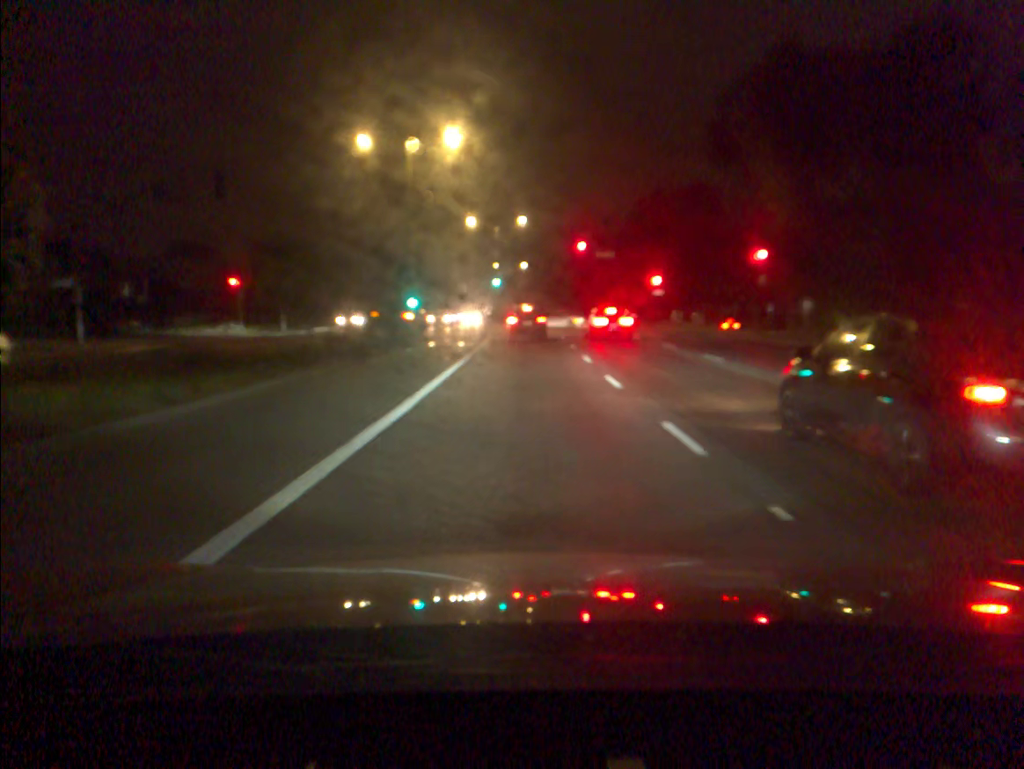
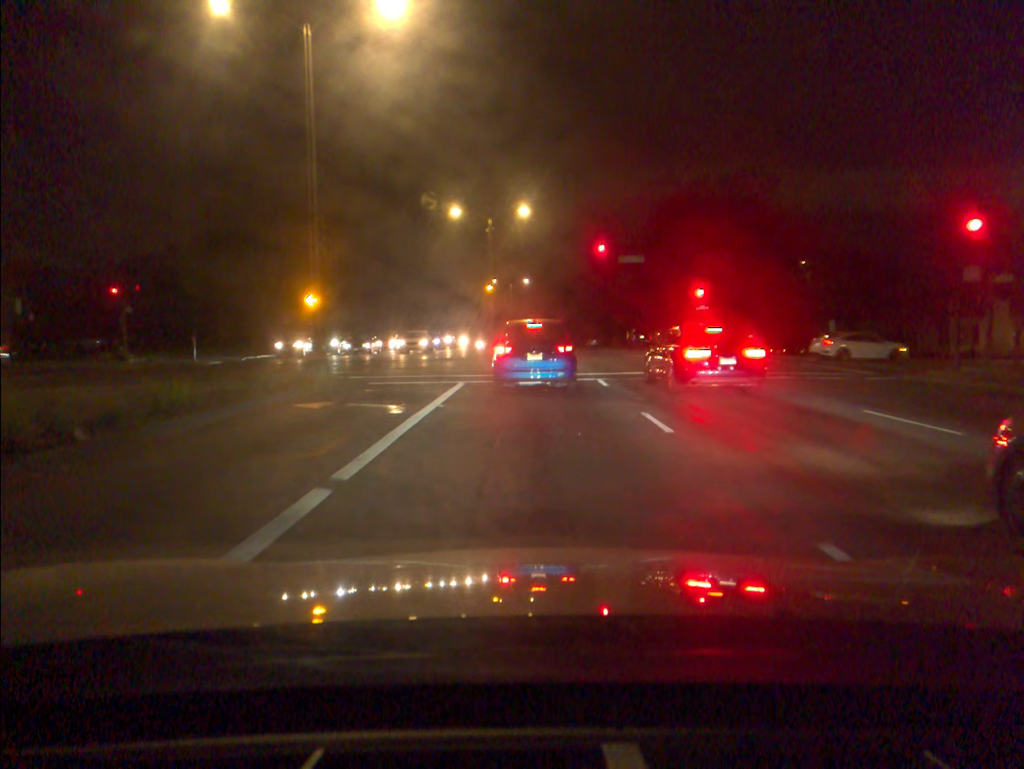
(-0.1, +20.0) m; 0°
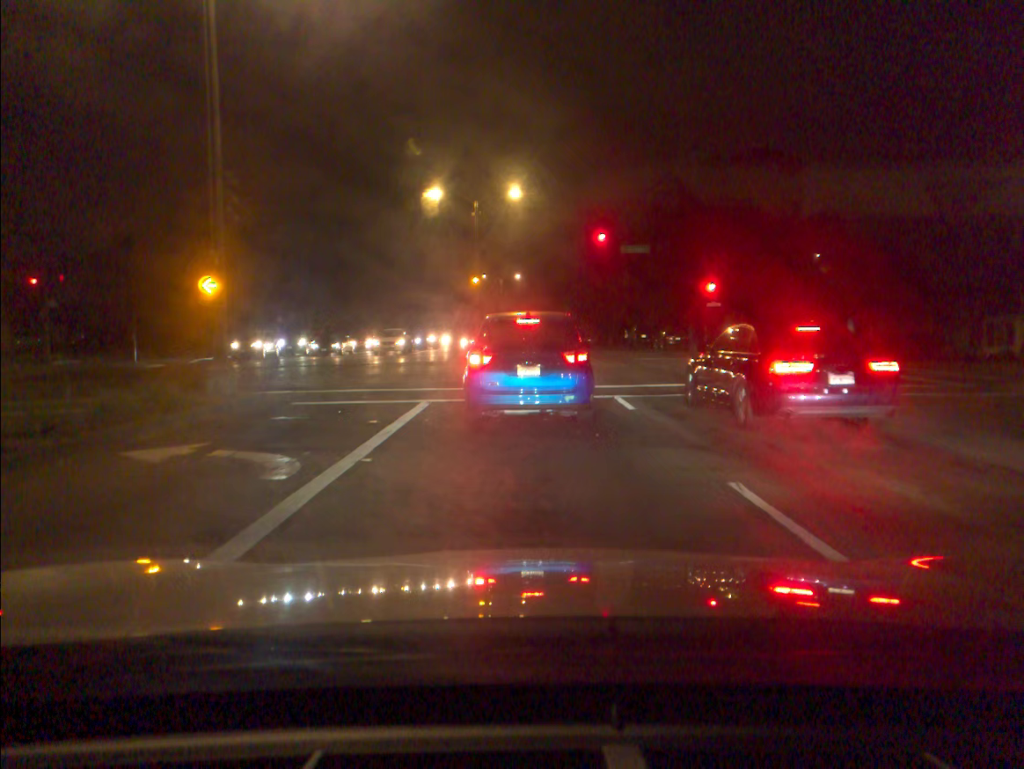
(0.0, +6.1) m; +1°
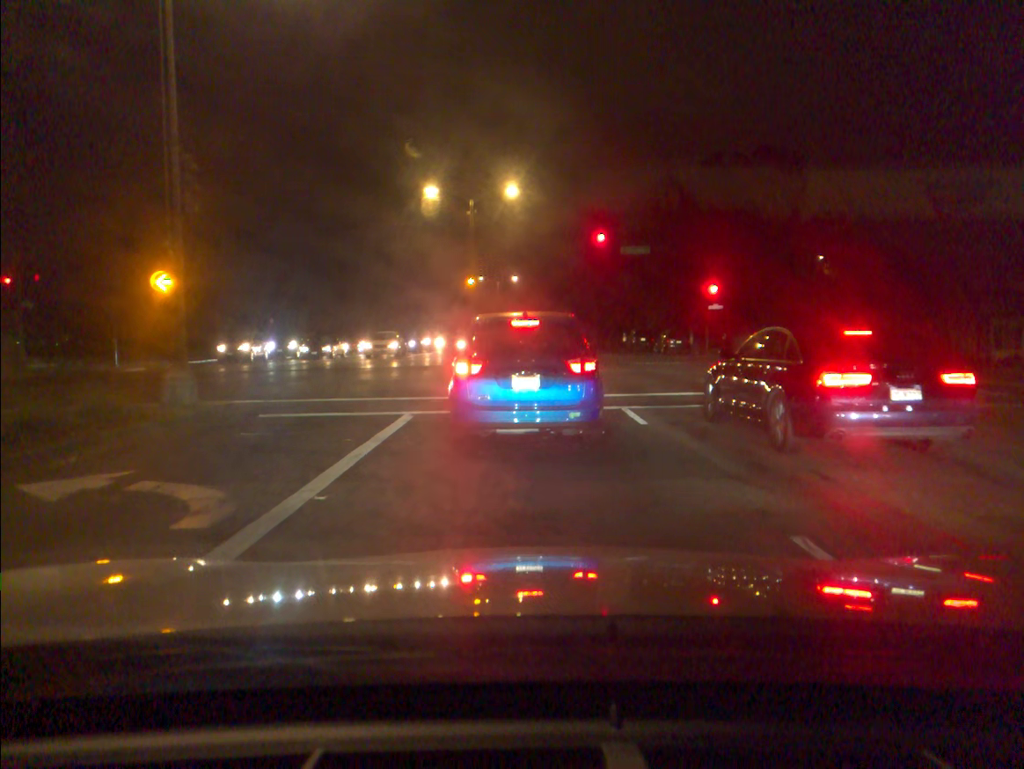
(0.0, +1.8) m; 0°
